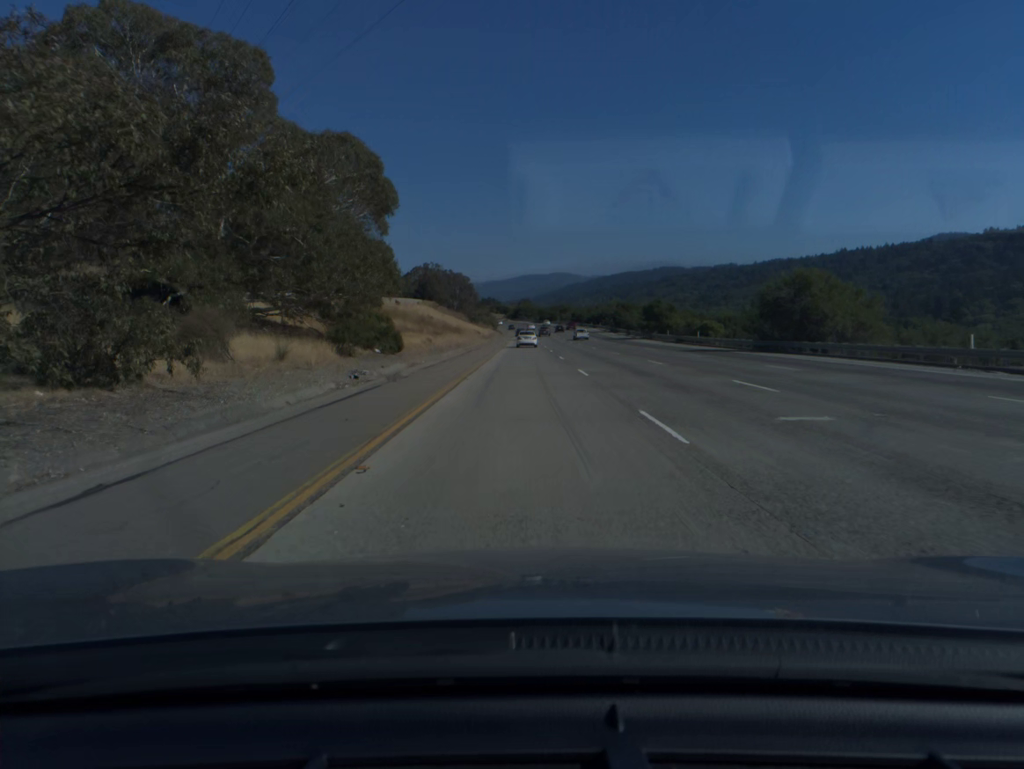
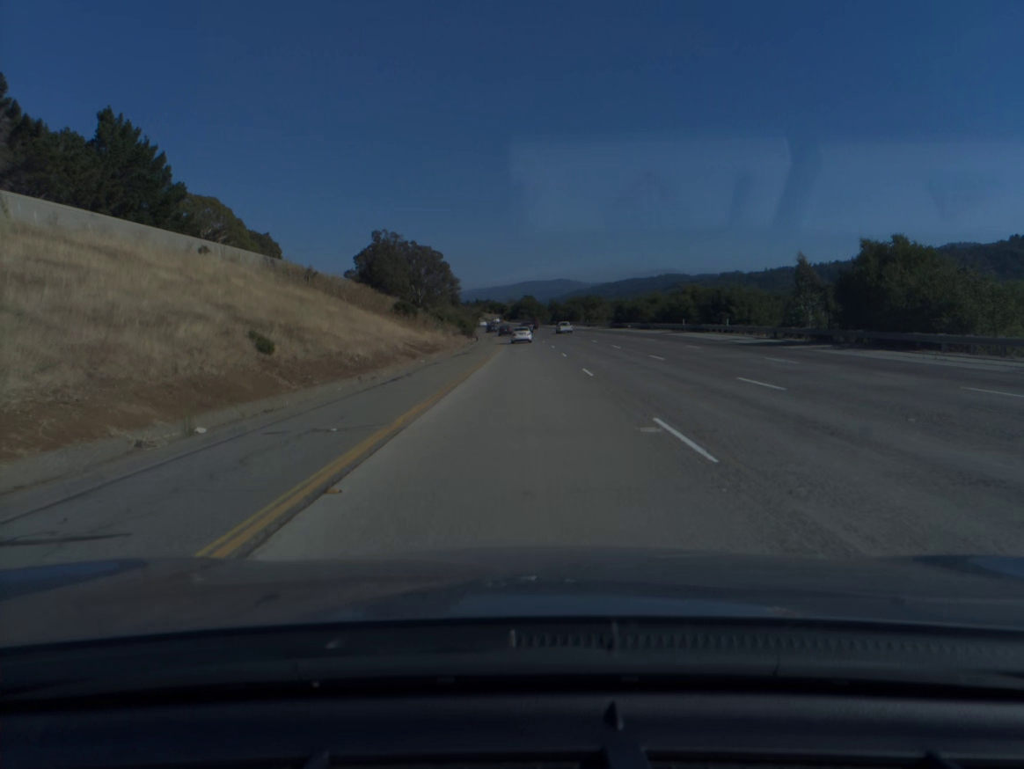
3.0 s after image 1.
(-0.2, +102.8) m; 0°
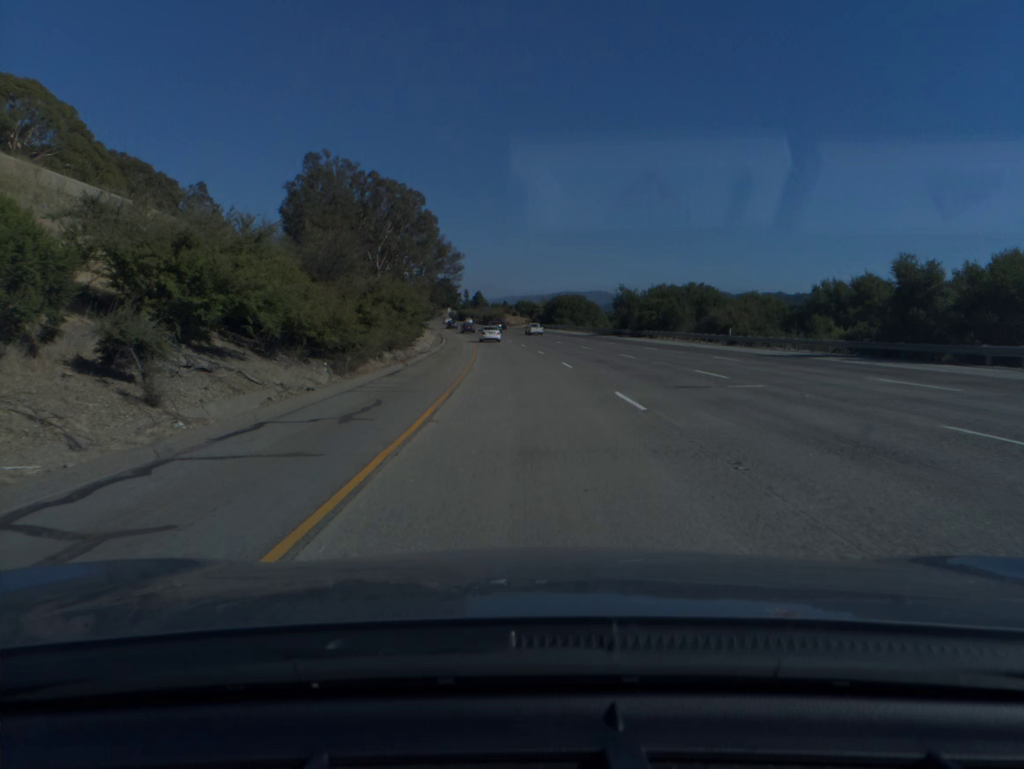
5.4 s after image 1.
(-1.0, +82.5) m; -2°
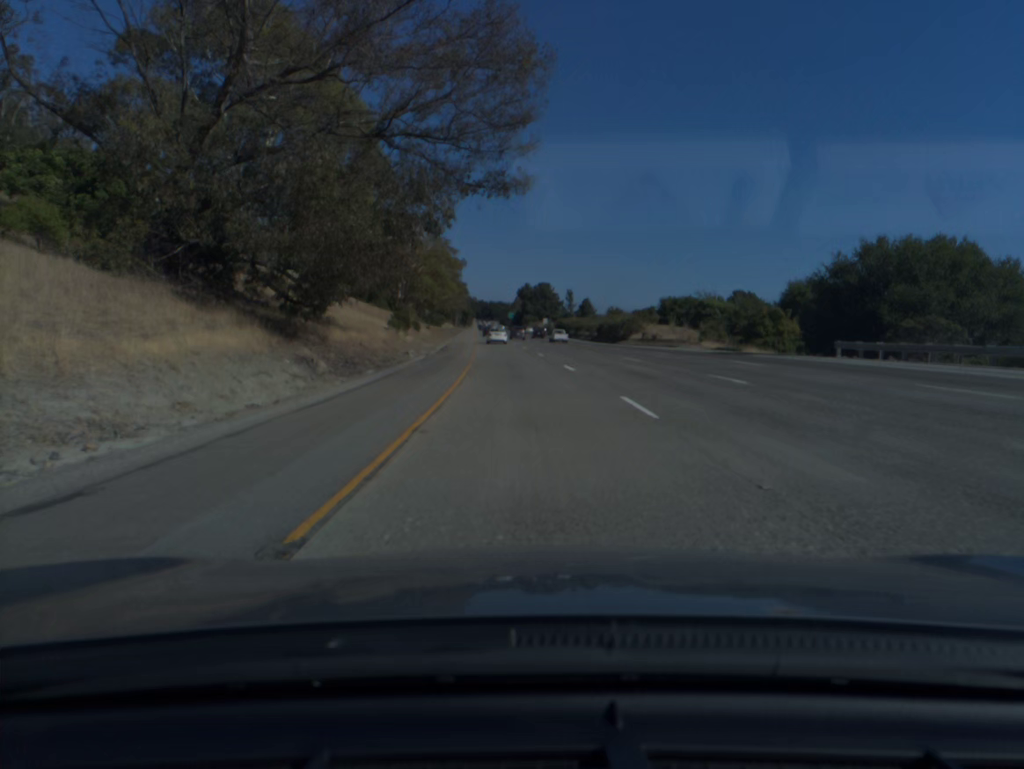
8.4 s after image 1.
(-7.0, +102.8) m; -8°
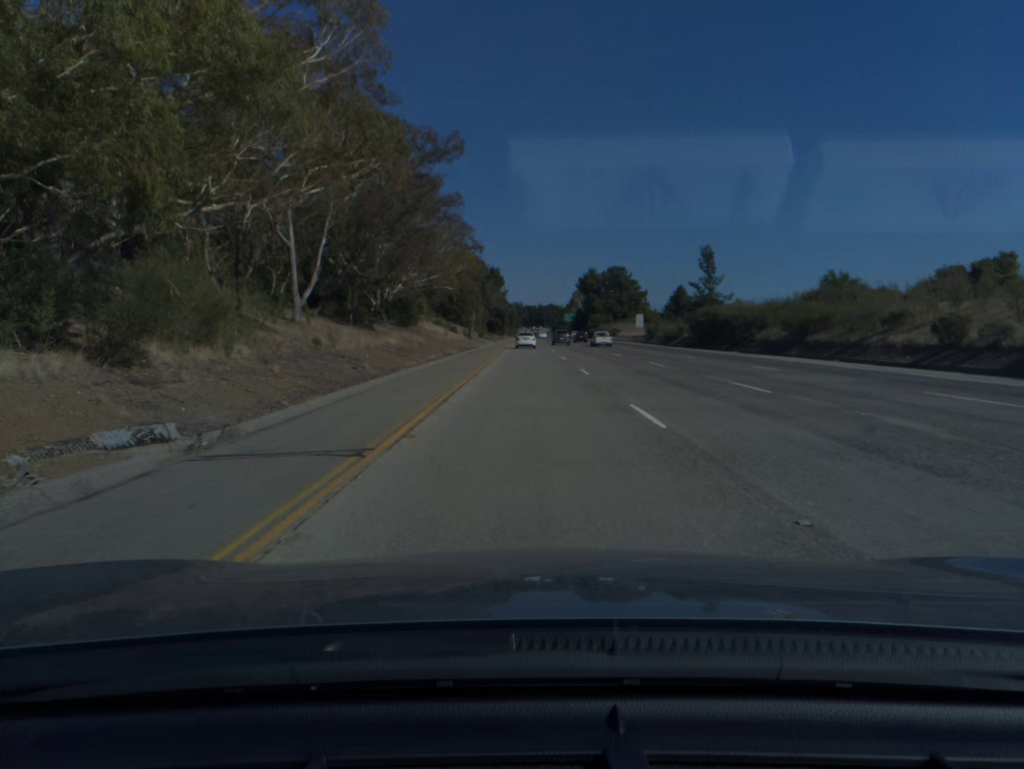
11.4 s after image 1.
(-5.0, +102.6) m; -4°
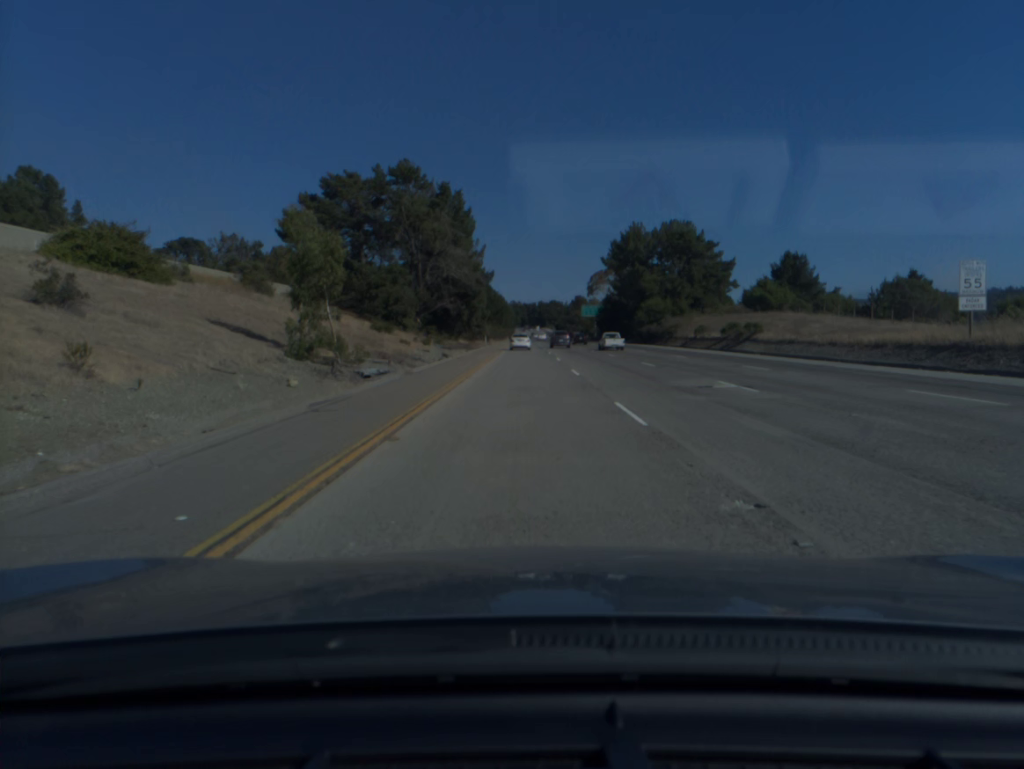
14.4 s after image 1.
(+0.3, +102.4) m; 0°
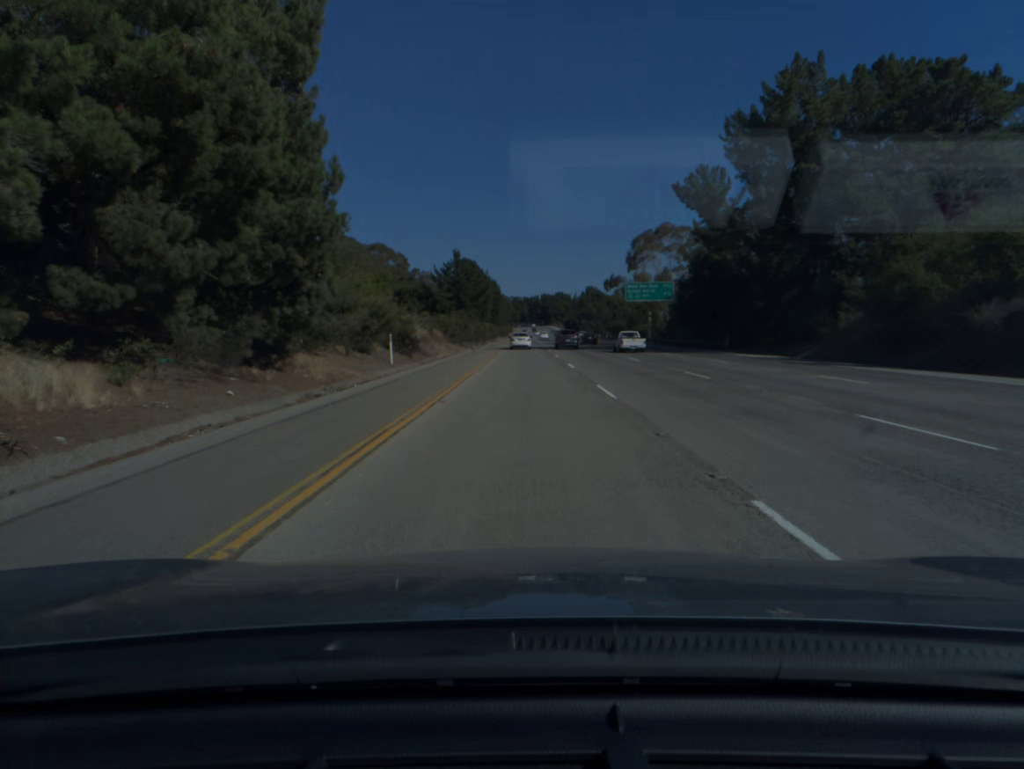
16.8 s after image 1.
(-0.2, +82.0) m; 0°
